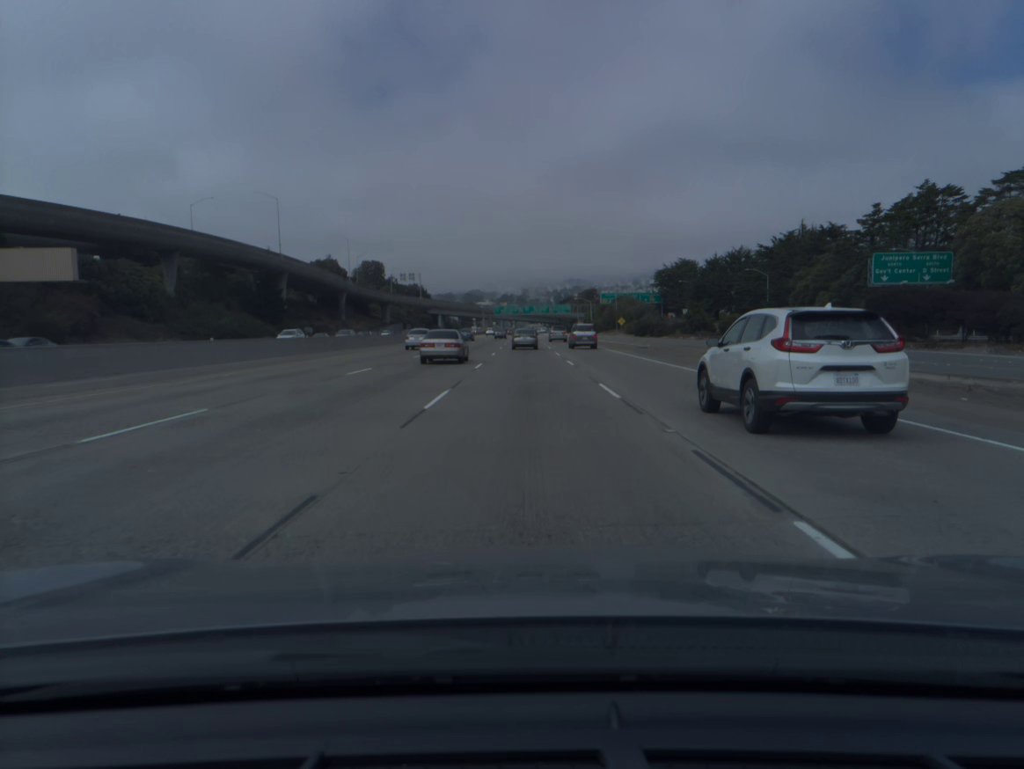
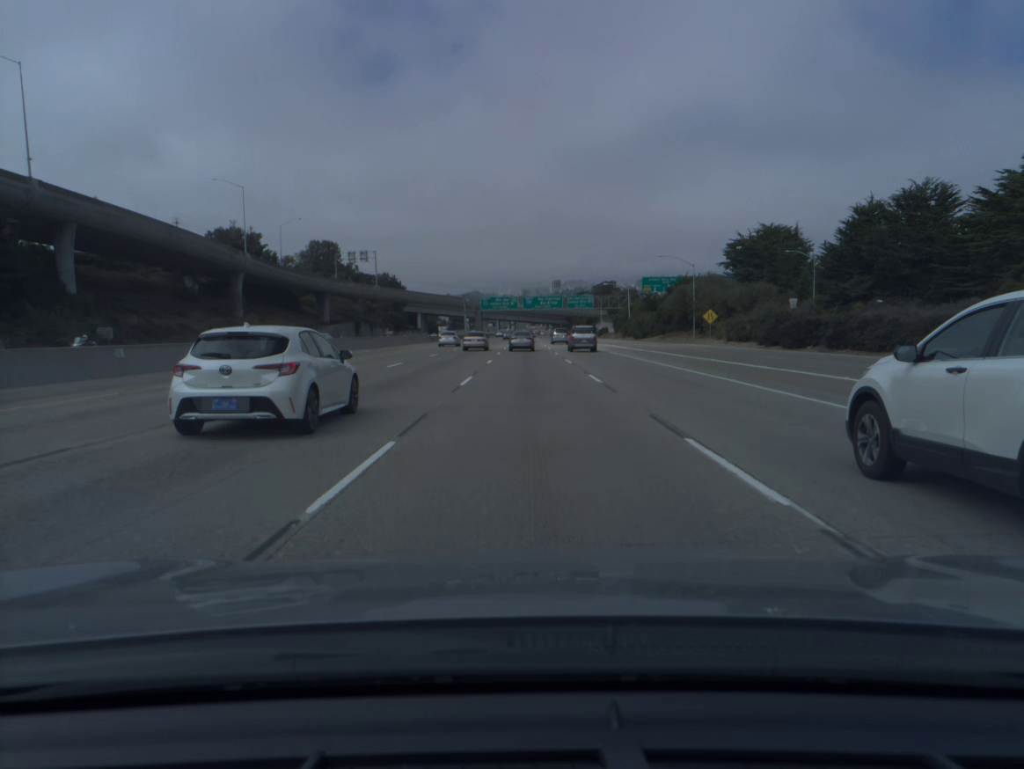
(-0.1, +79.6) m; 0°
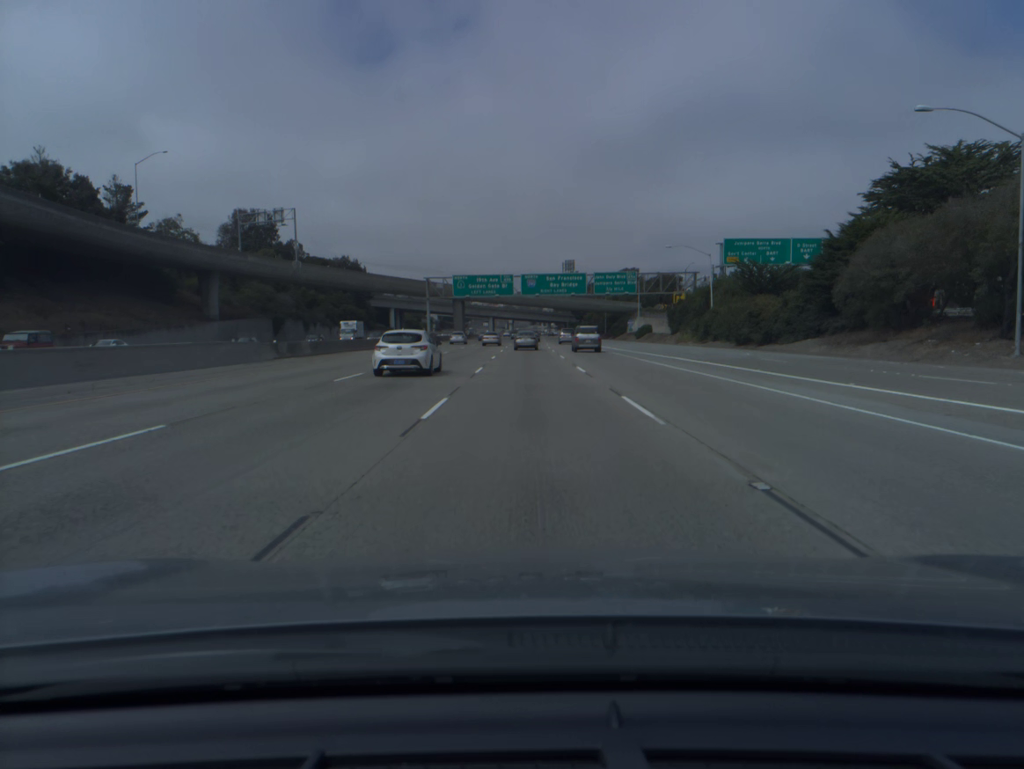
(+0.1, +64.4) m; 0°
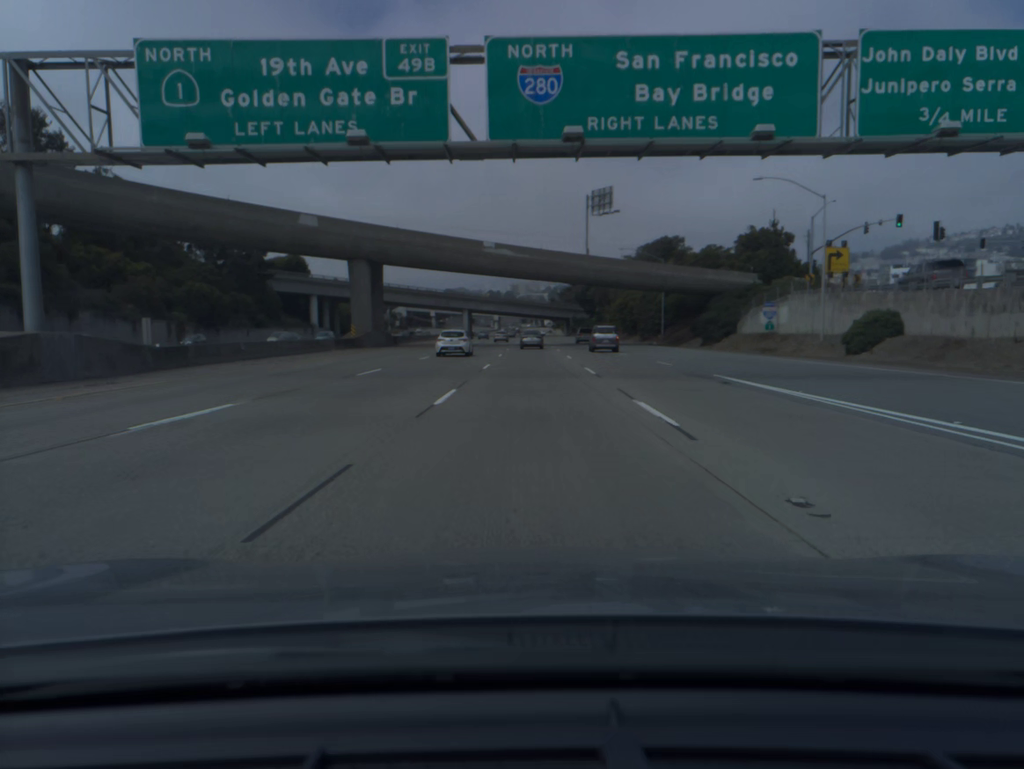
(+0.4, +82.8) m; +1°
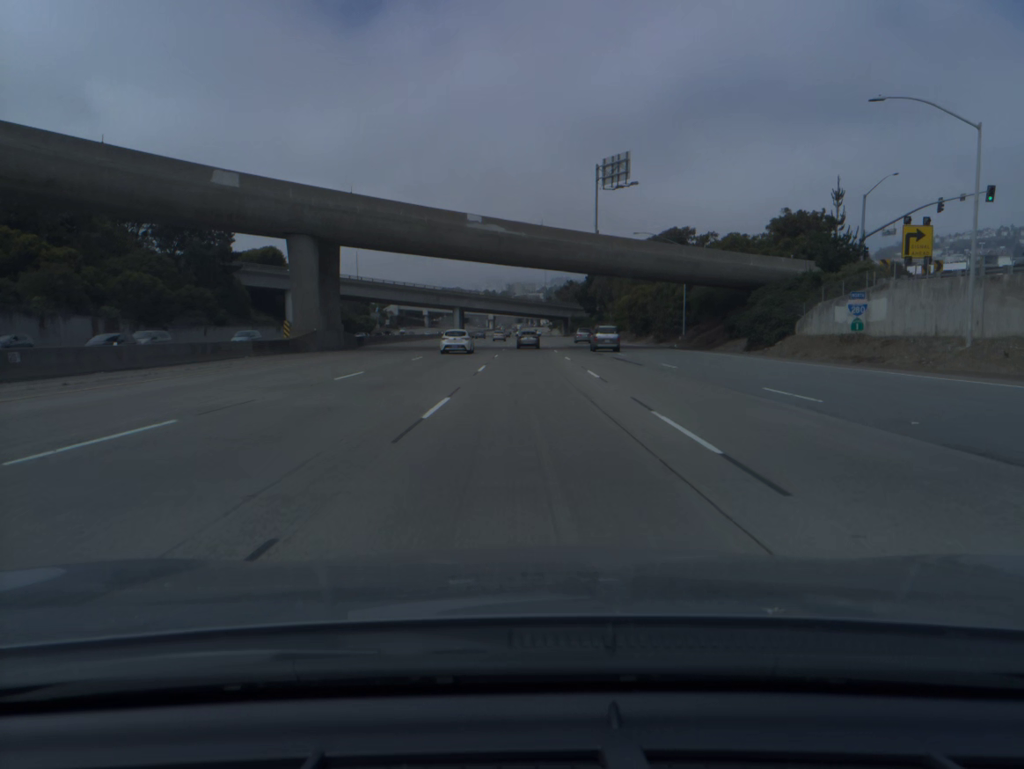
(0.0, +16.8) m; 0°
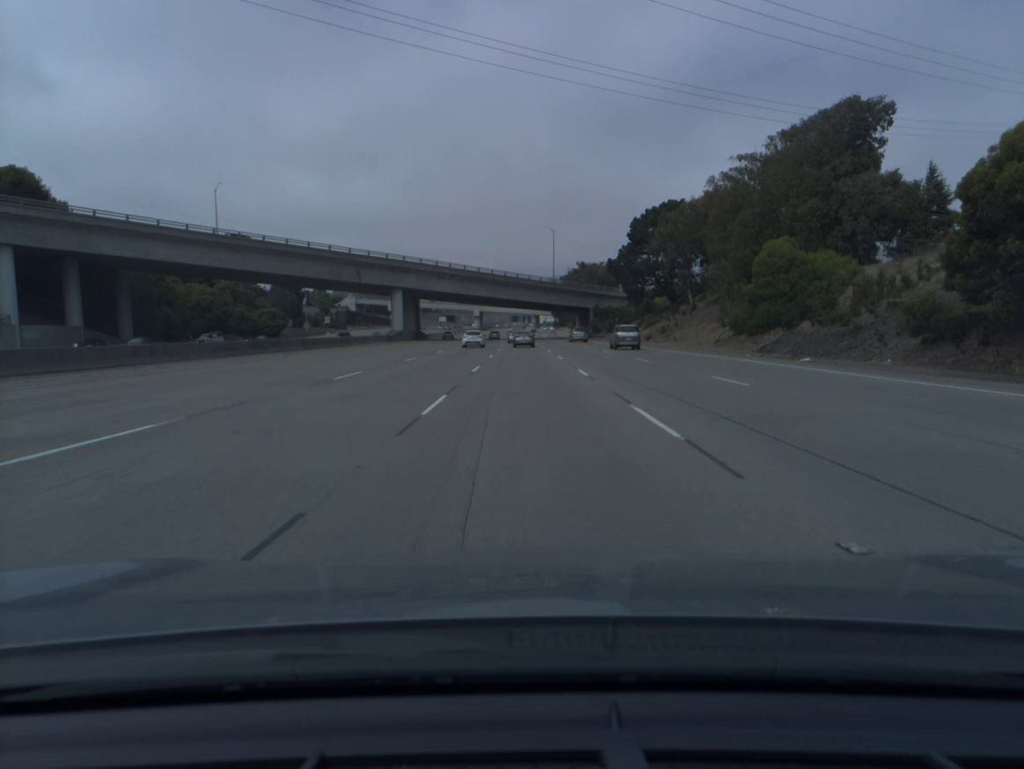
(+0.4, +85.1) m; 0°
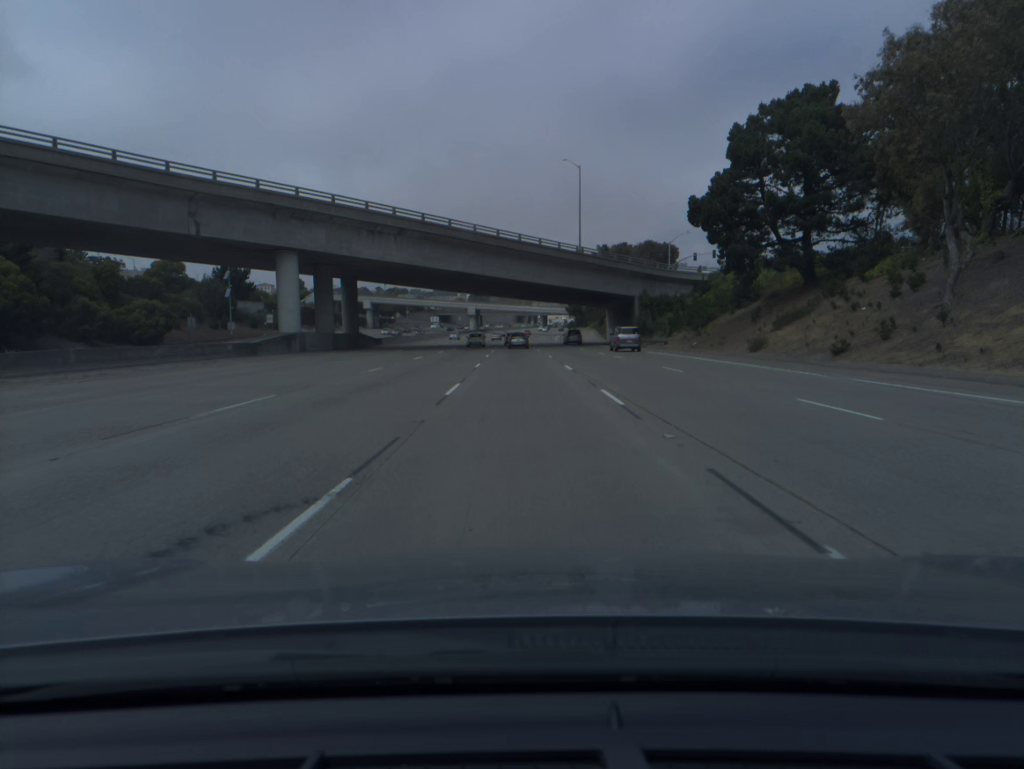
(-0.1, +52.1) m; 0°
